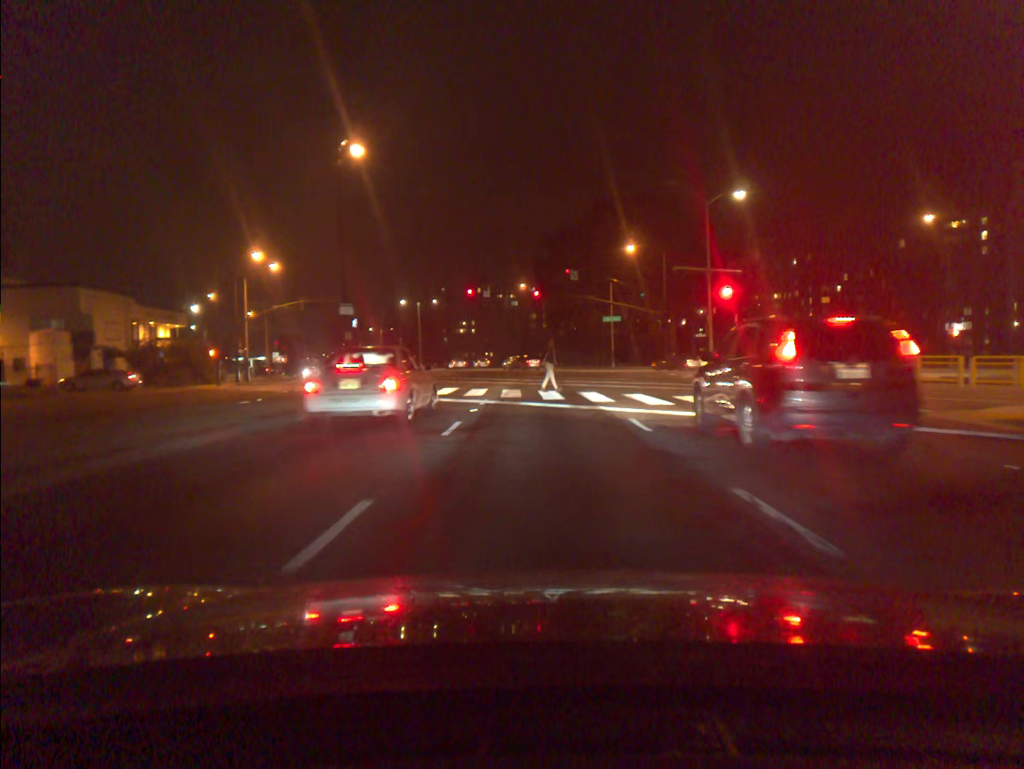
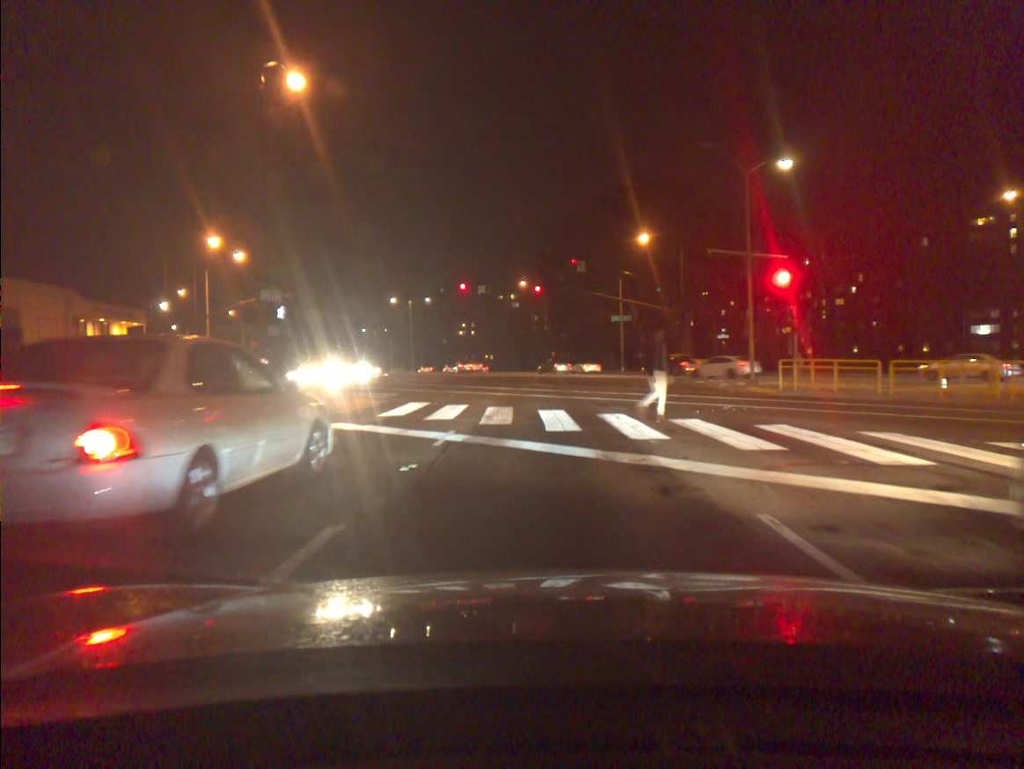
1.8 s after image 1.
(0.0, +8.5) m; 0°
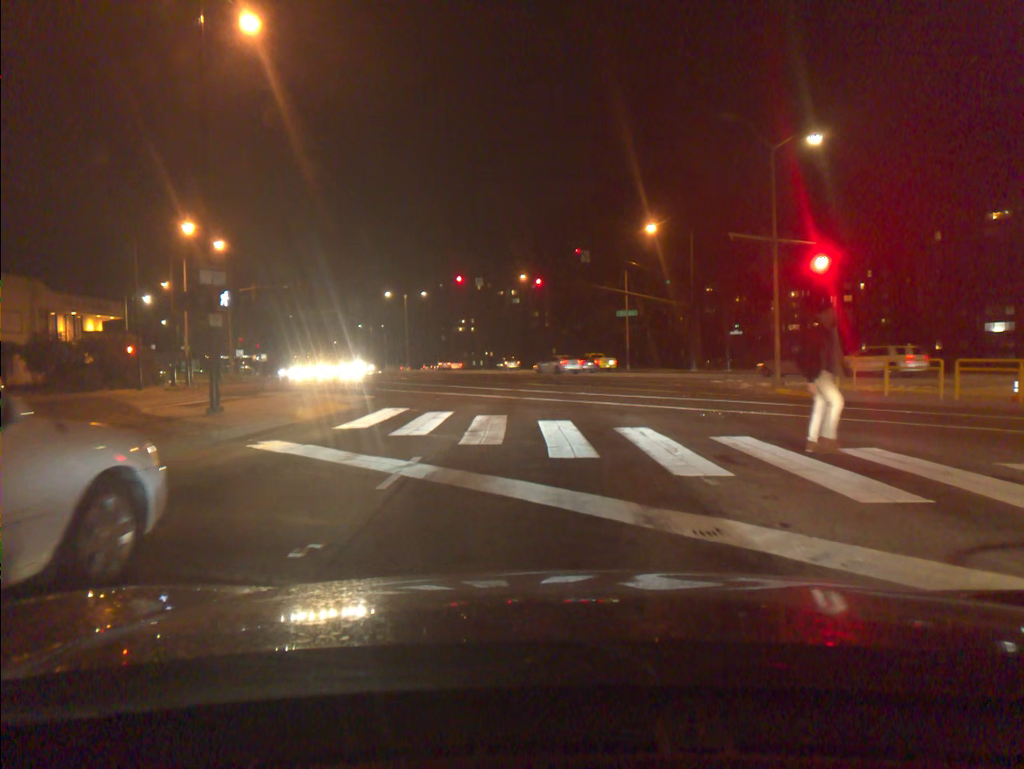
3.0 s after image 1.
(0.0, +3.8) m; 0°
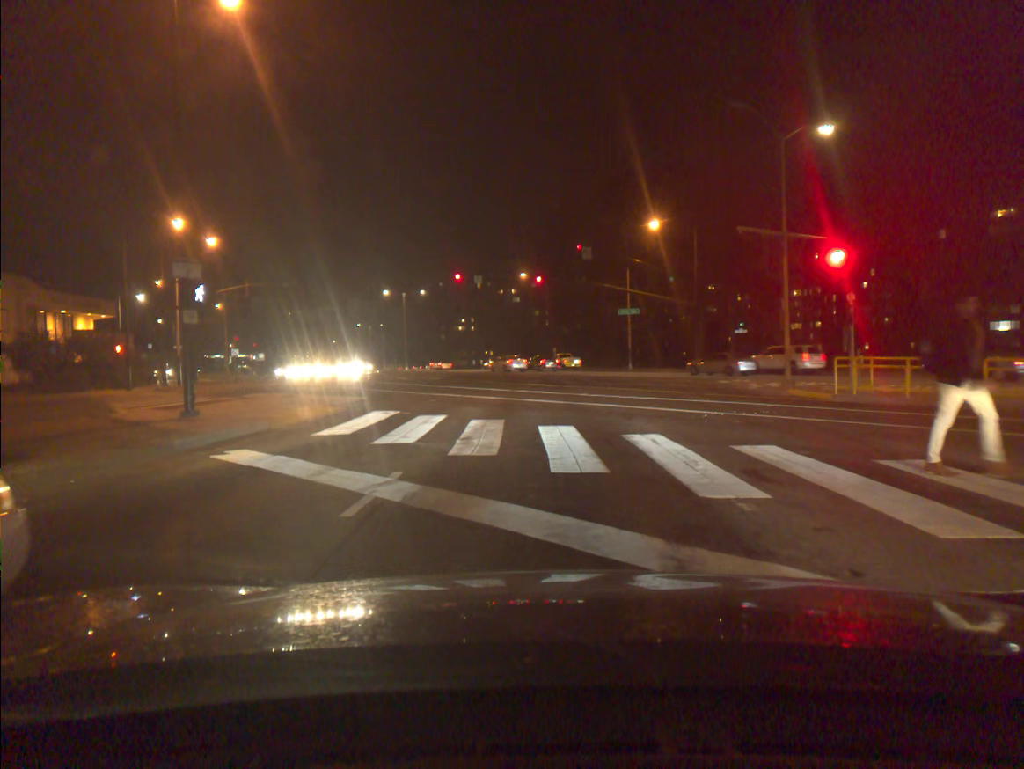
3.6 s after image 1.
(0.0, +1.3) m; 0°
